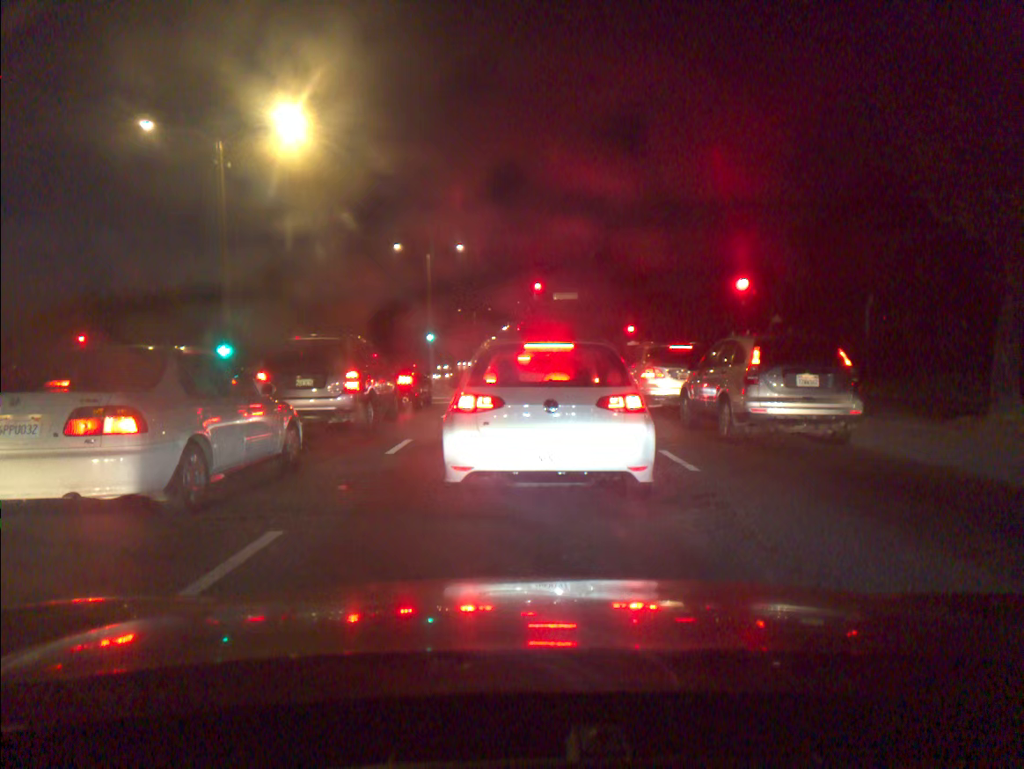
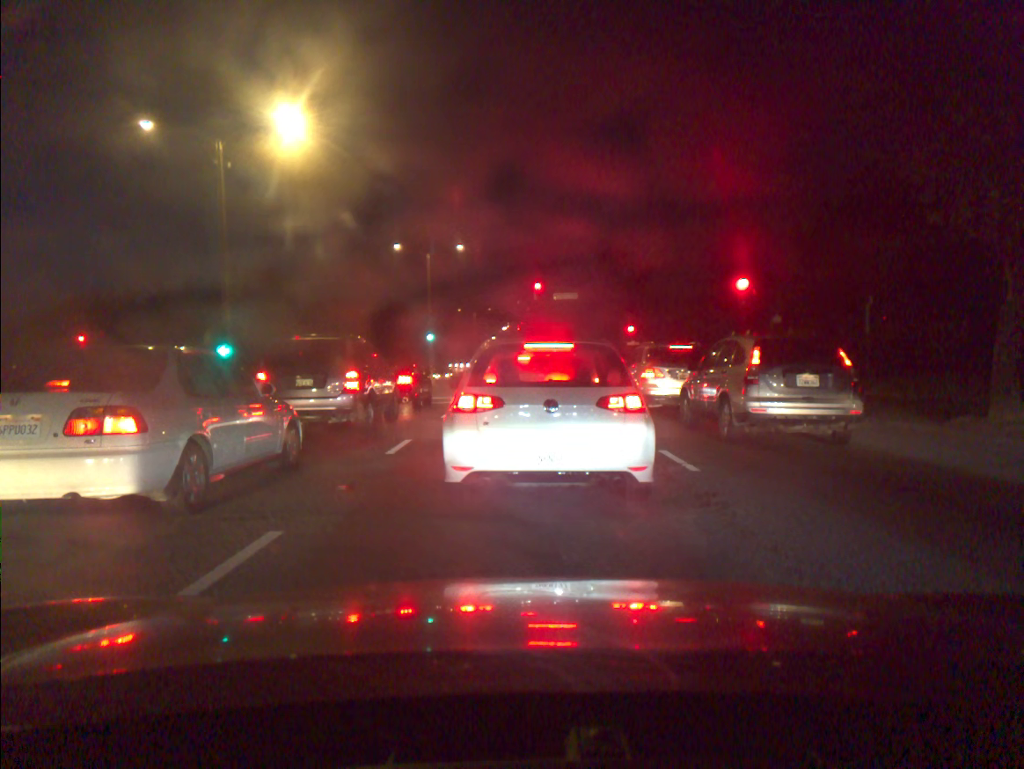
(0.0, 0.0) m; 0°
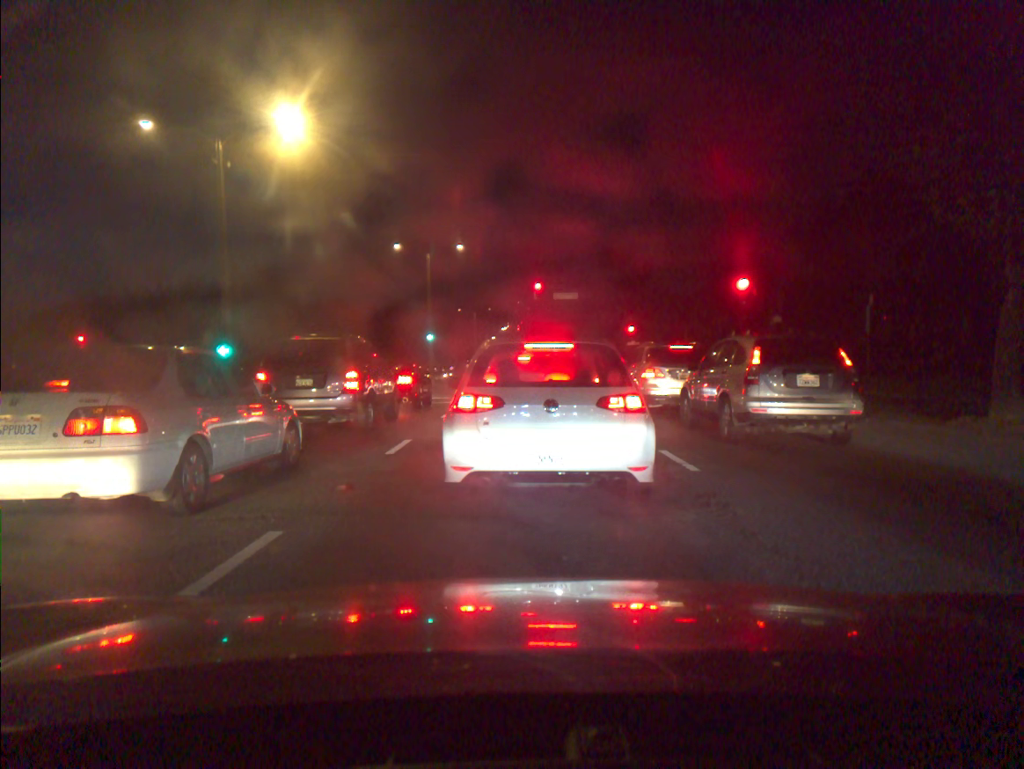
(0.0, 0.0) m; 0°
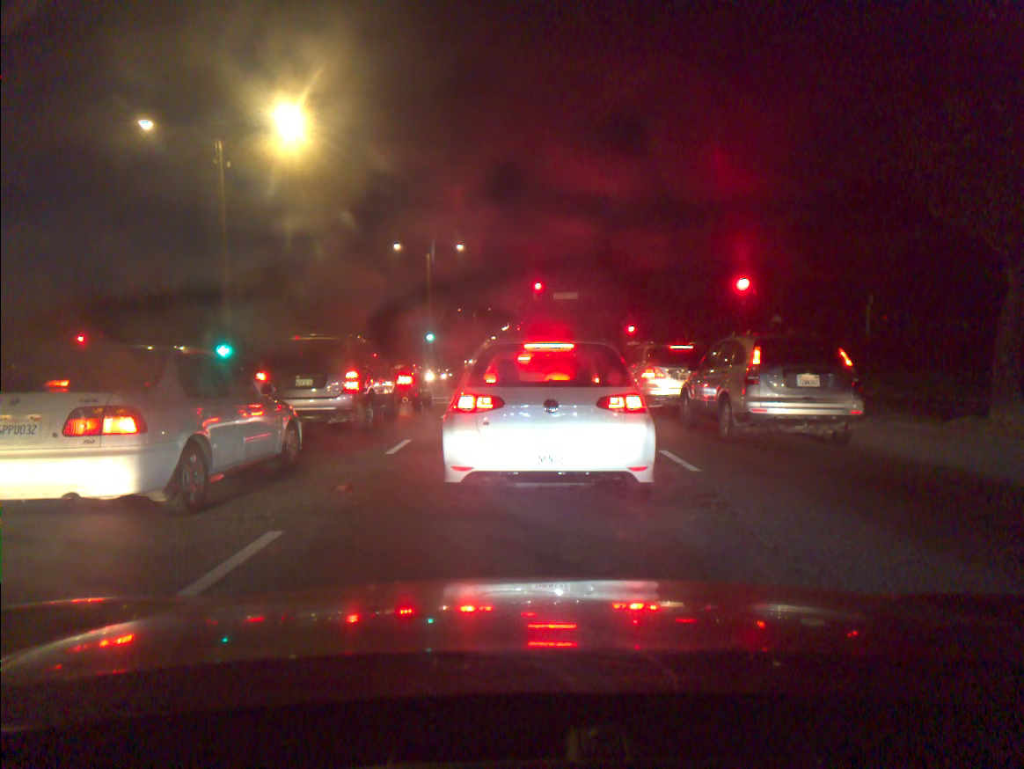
(0.0, 0.0) m; 0°
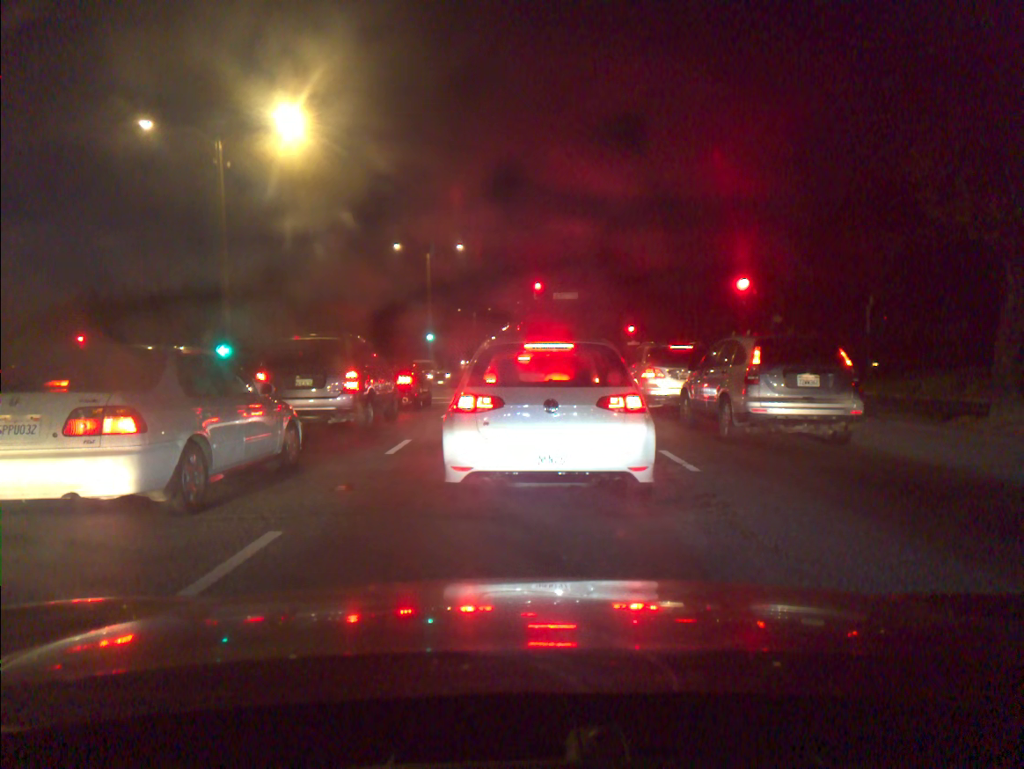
(0.0, 0.0) m; 0°
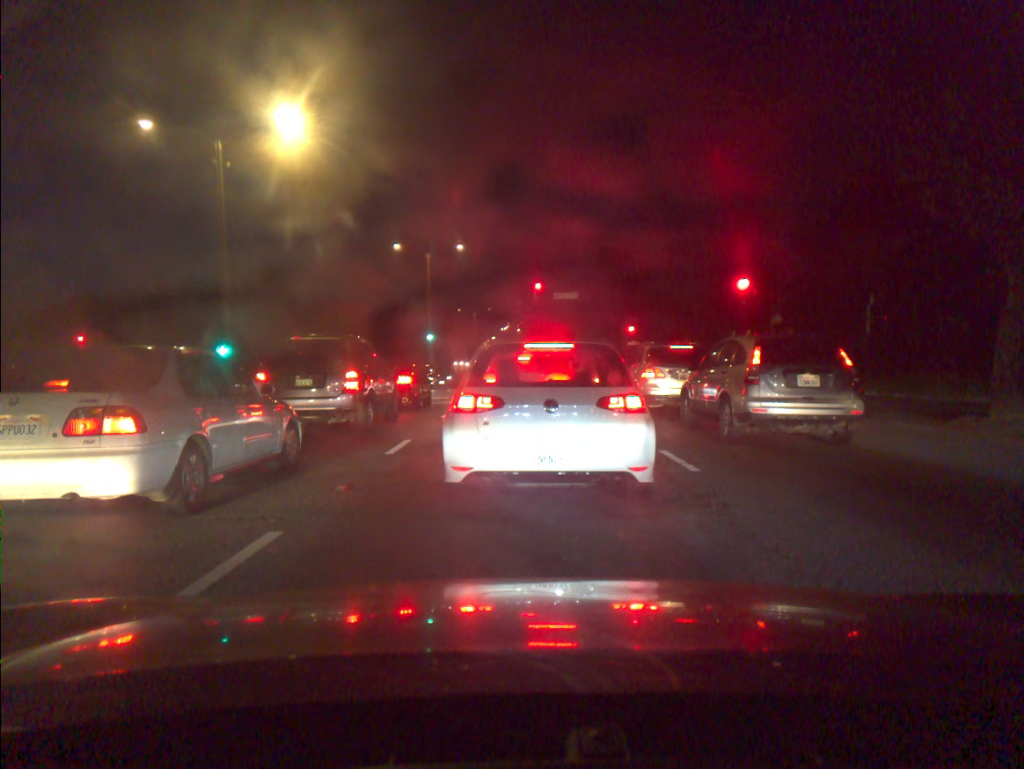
(0.0, 0.0) m; 0°
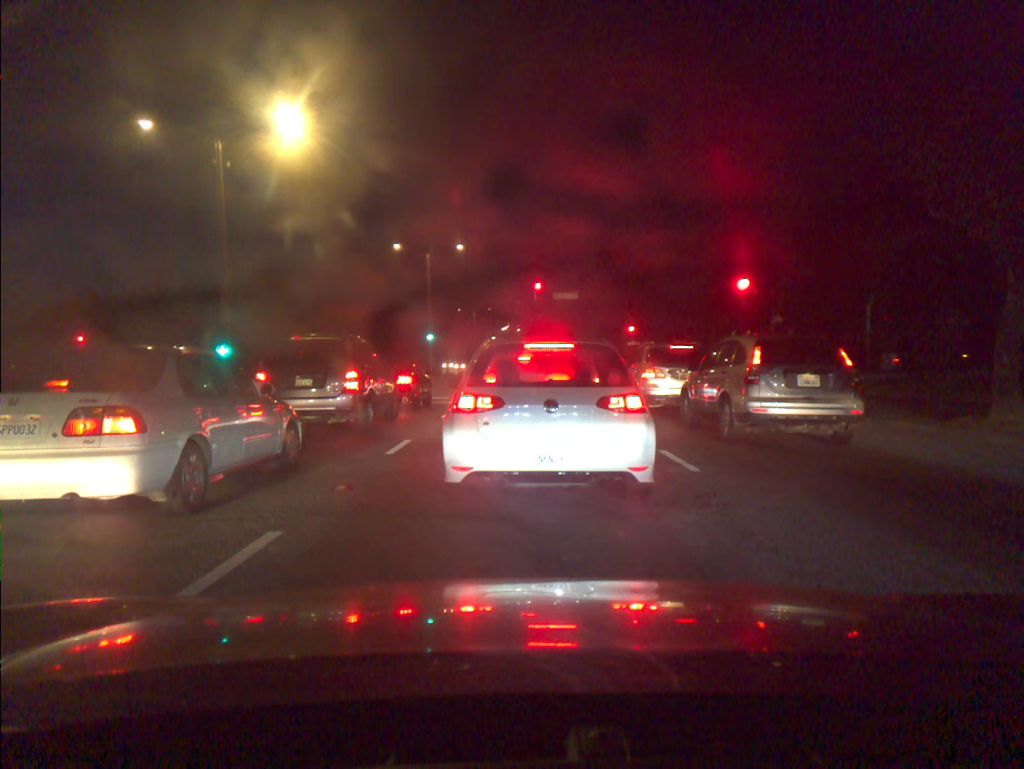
(0.0, 0.0) m; 0°
